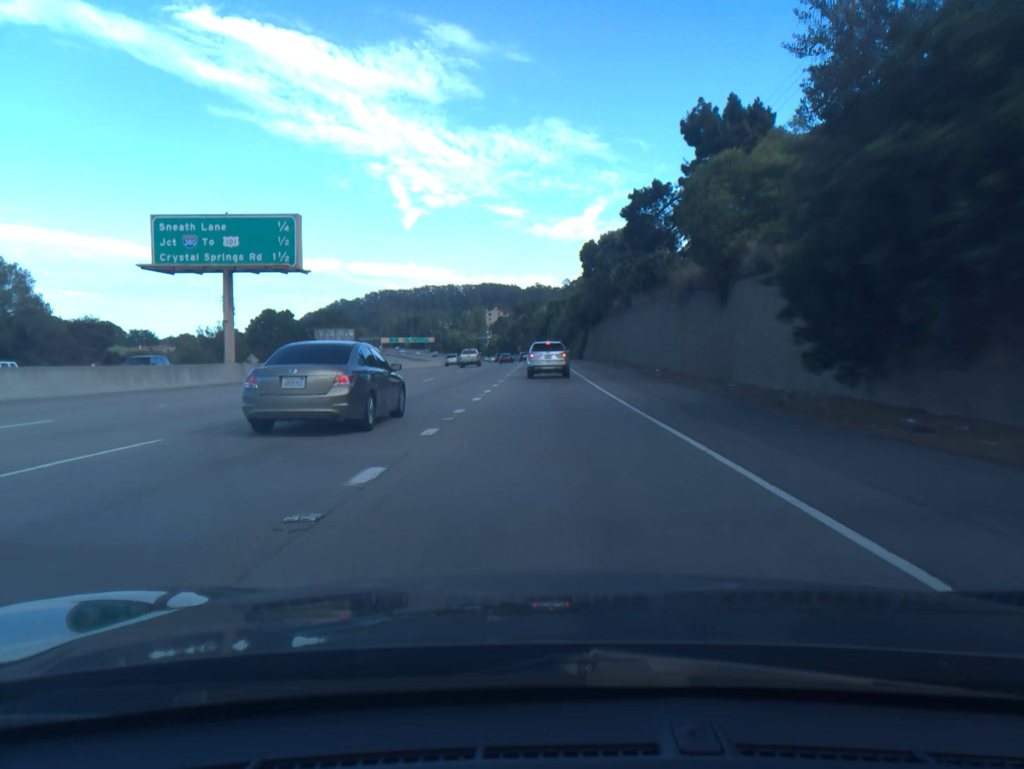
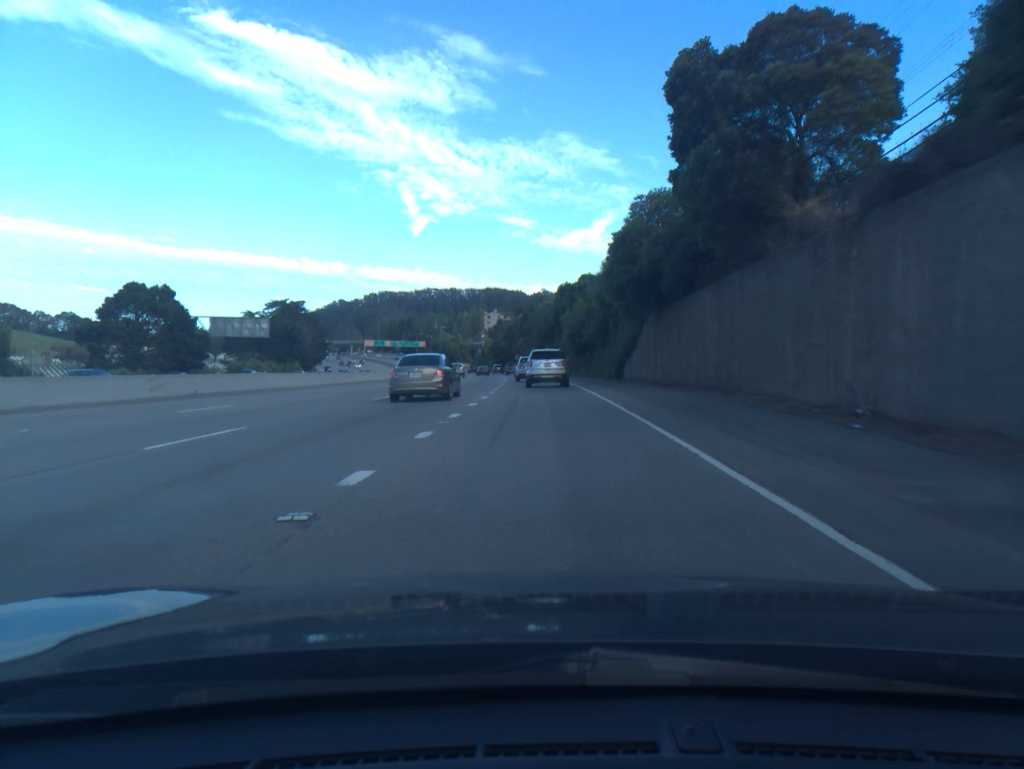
(0.0, +53.9) m; 0°
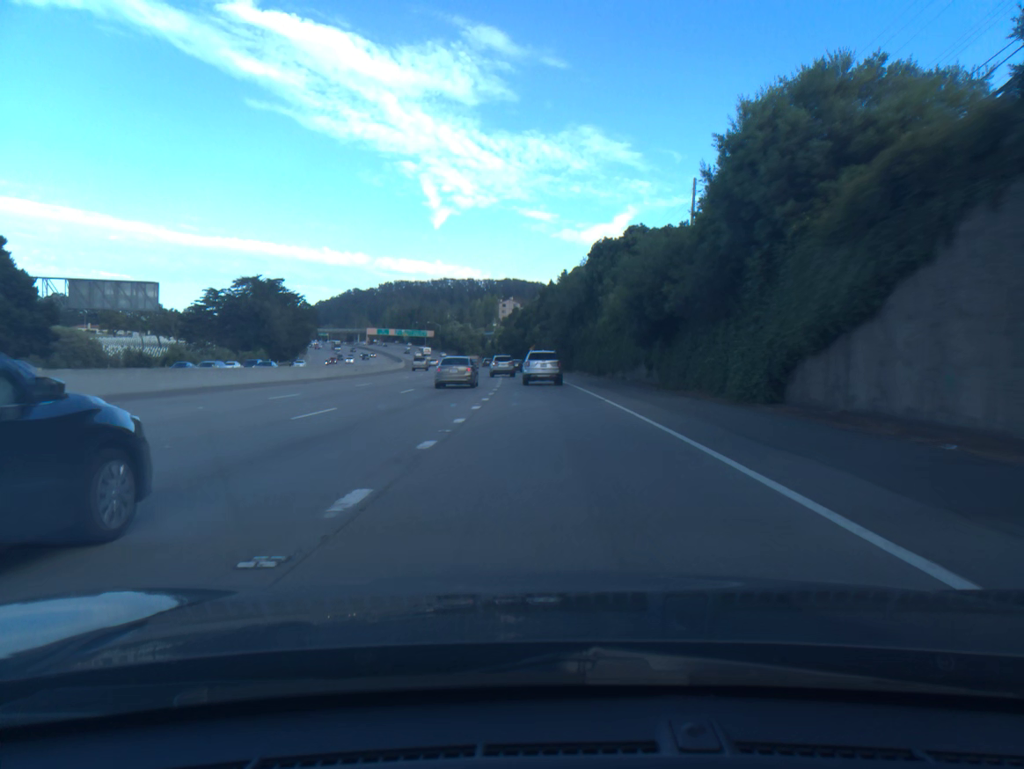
(-0.4, +37.2) m; -1°
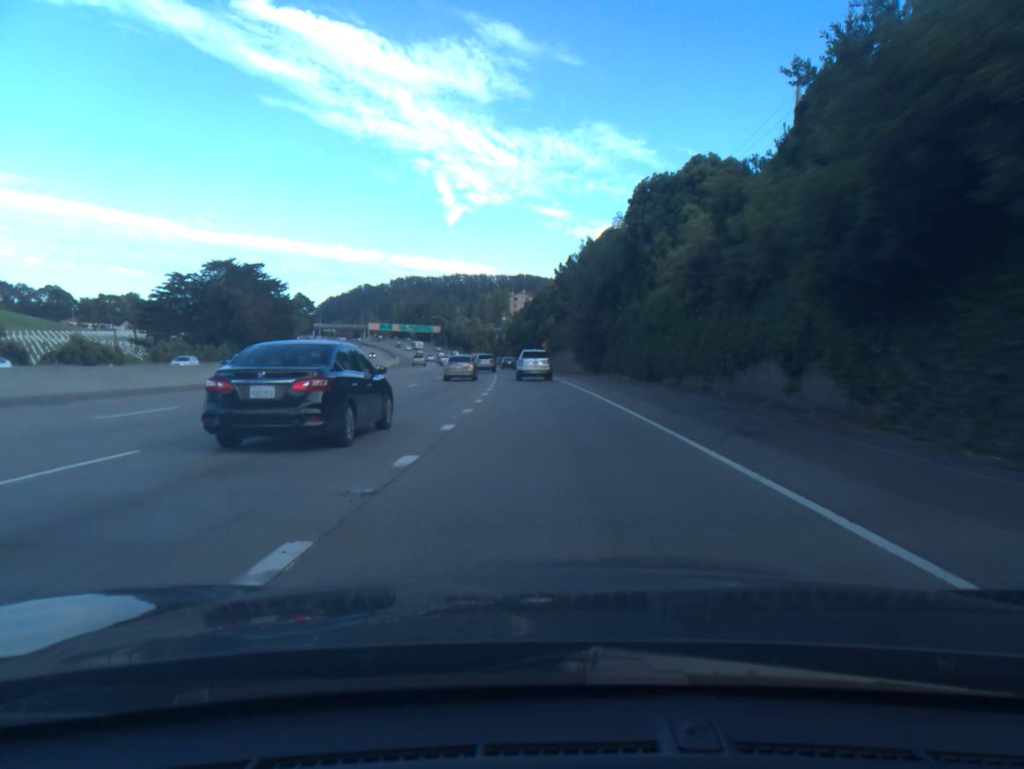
(-0.2, +24.6) m; -1°
